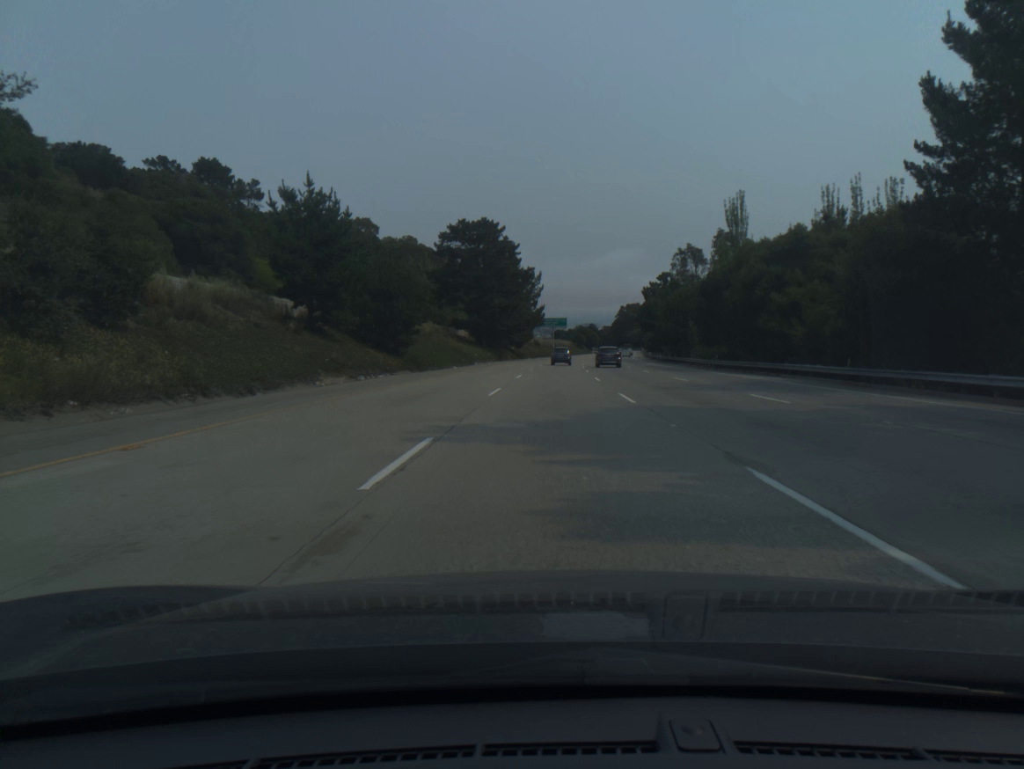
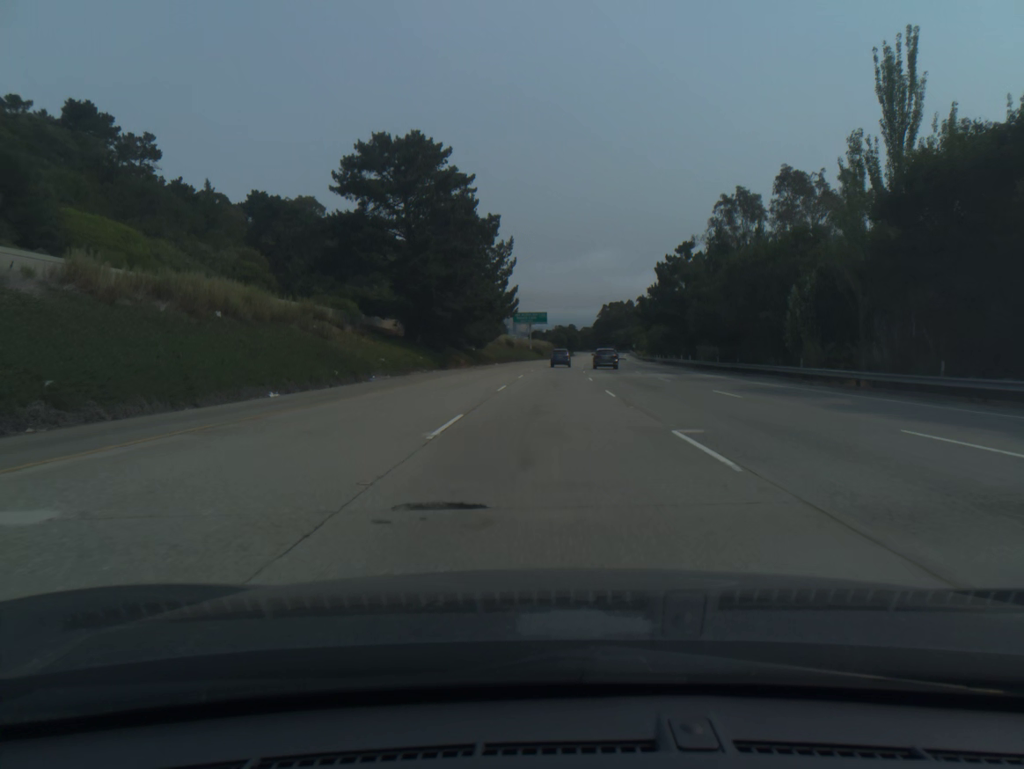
(+0.6, +39.4) m; +2°
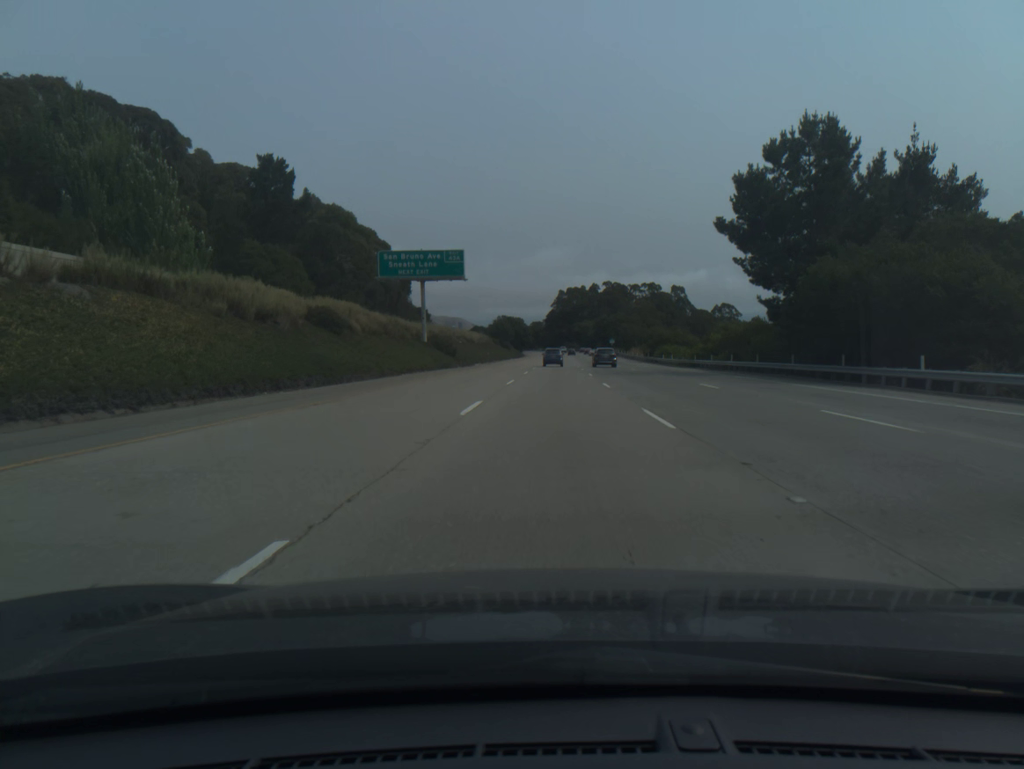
(+3.5, +98.3) m; +4°
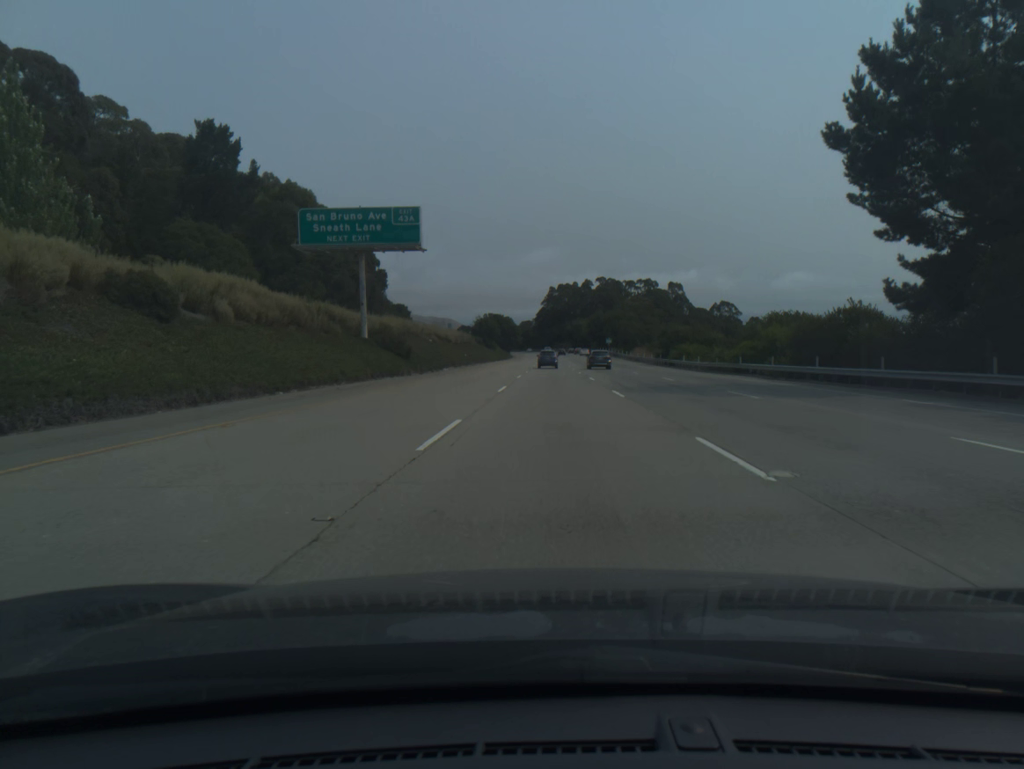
(+0.1, +19.7) m; +1°
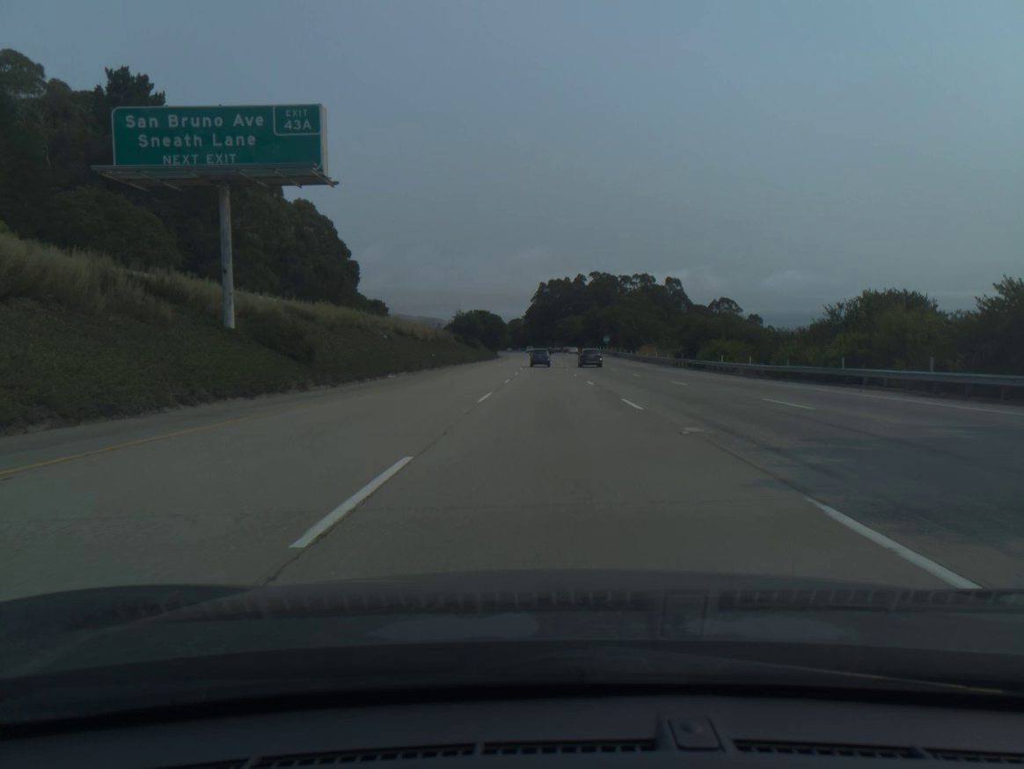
(+0.1, +19.7) m; +1°
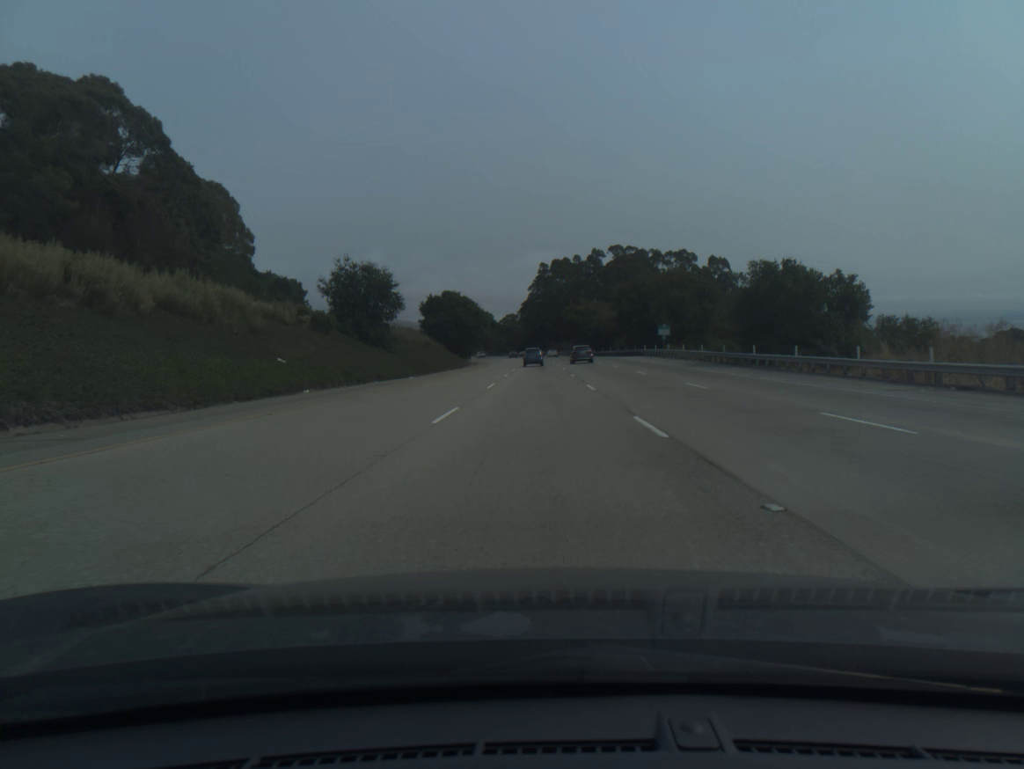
(+0.3, +78.8) m; 0°
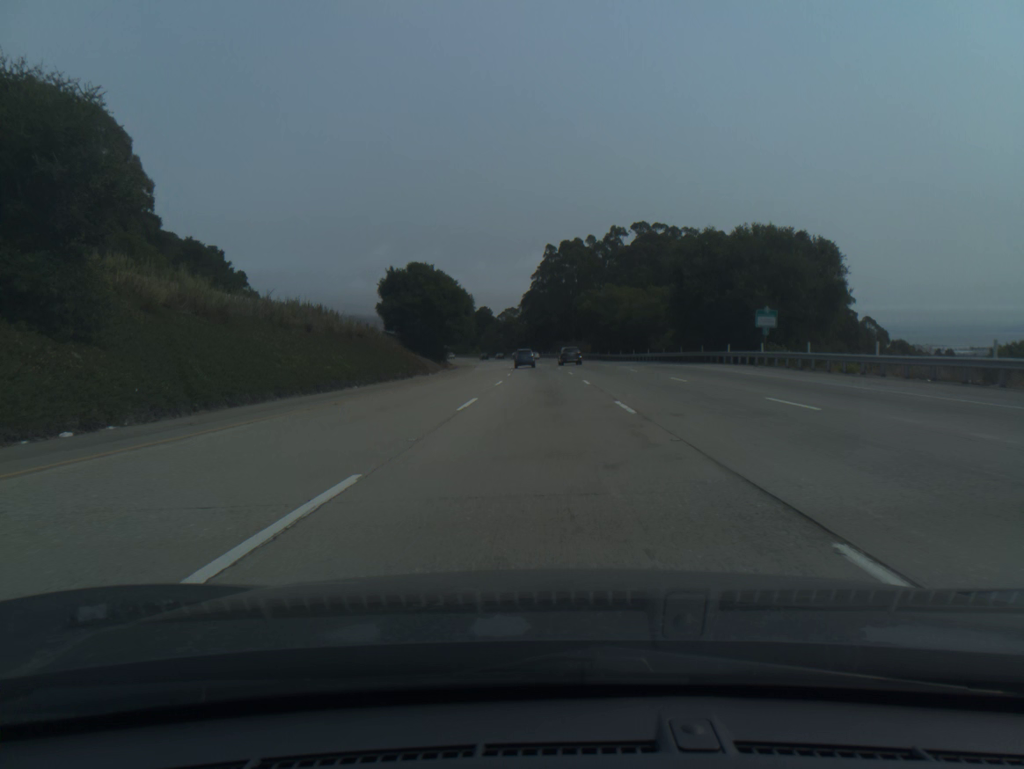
(-0.1, +39.3) m; 0°
